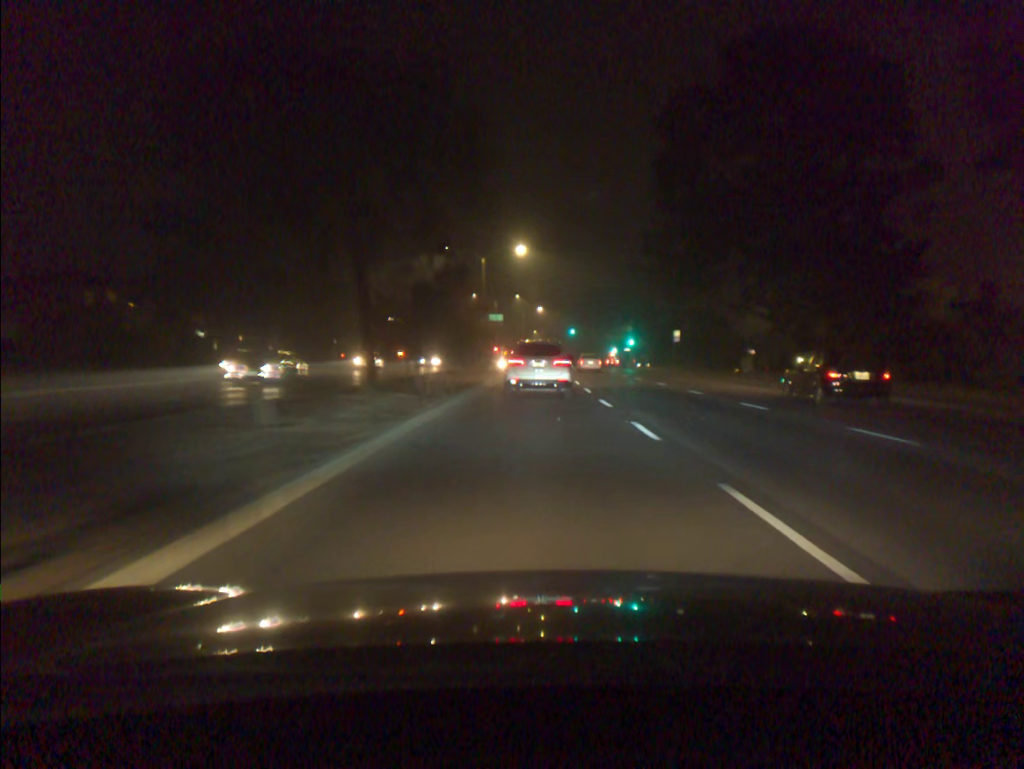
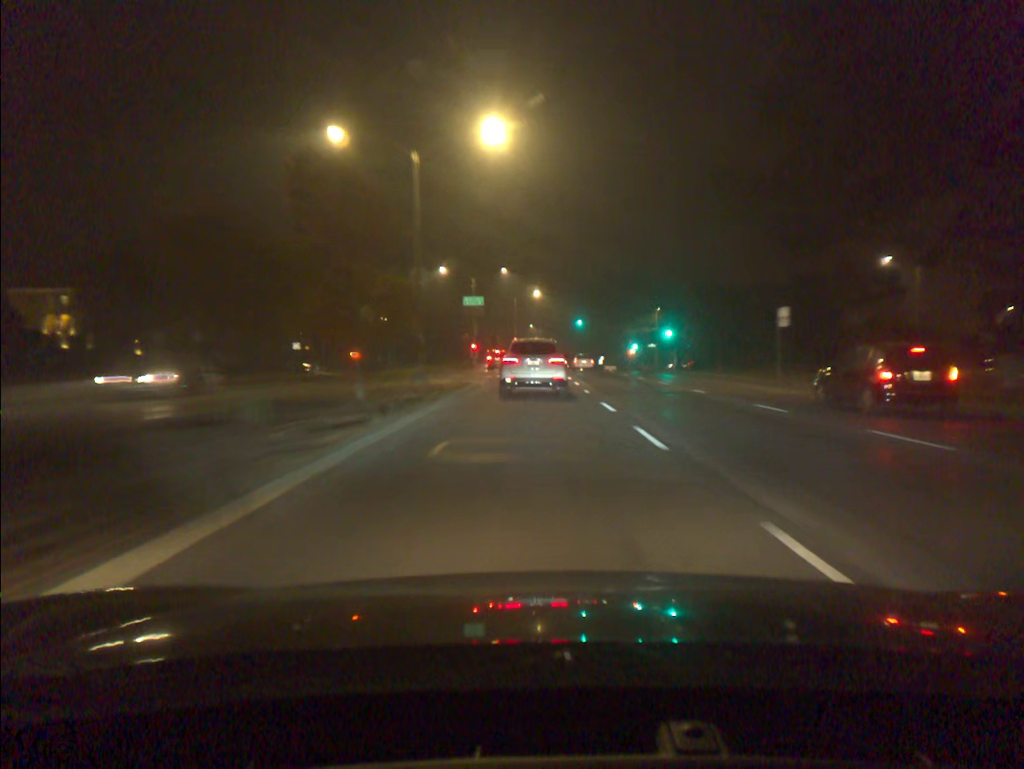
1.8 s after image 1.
(+0.1, +30.7) m; 0°
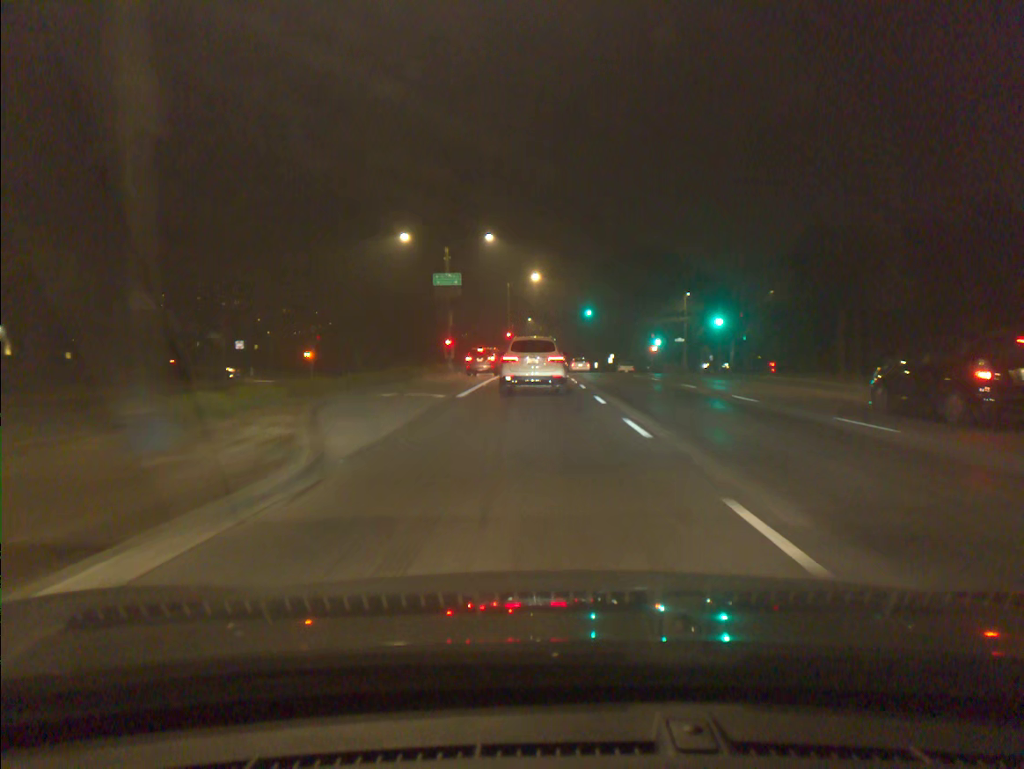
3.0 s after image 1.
(0.0, +20.0) m; 0°
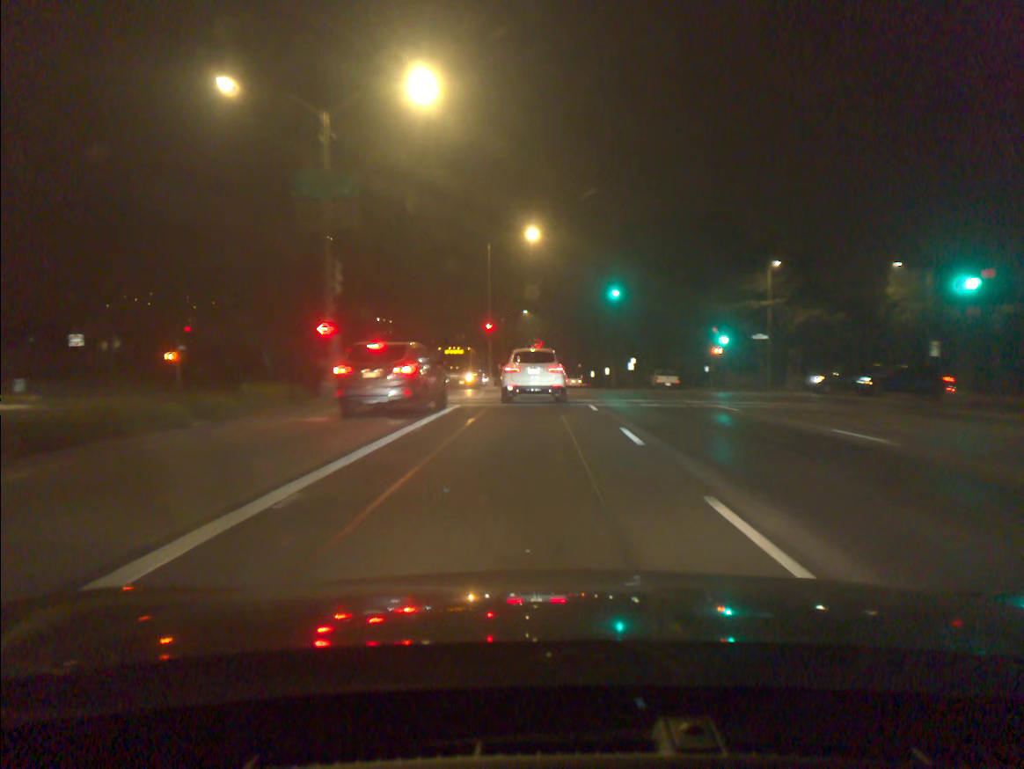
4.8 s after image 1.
(0.0, +29.5) m; 0°
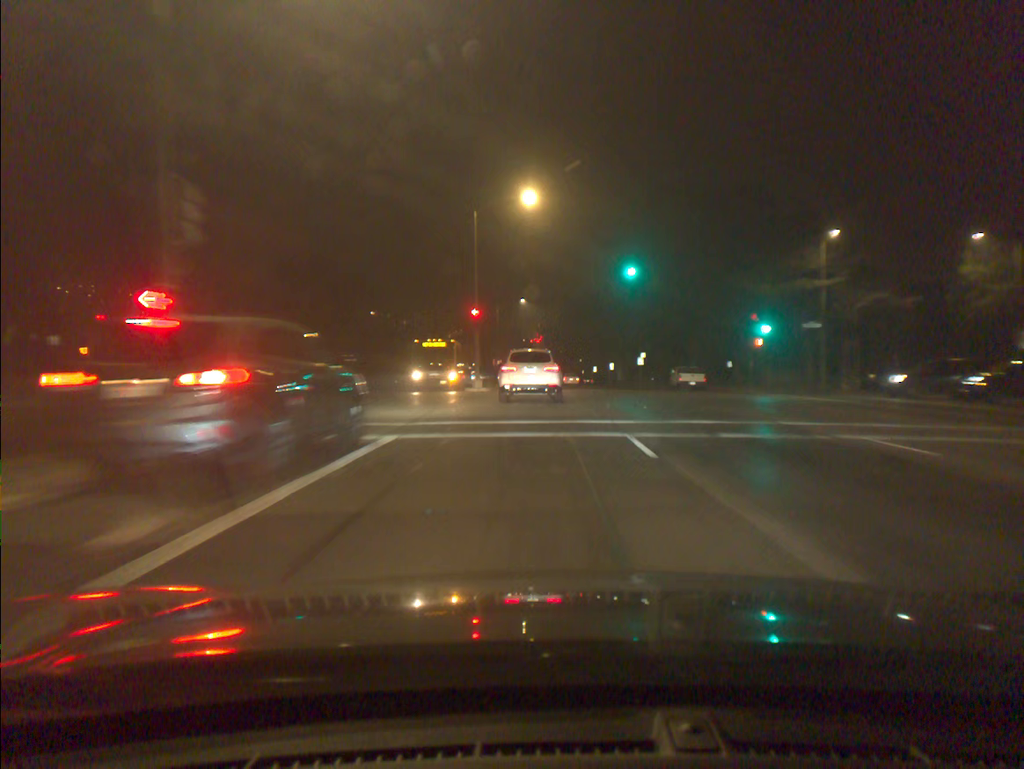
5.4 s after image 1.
(0.0, +9.8) m; 0°
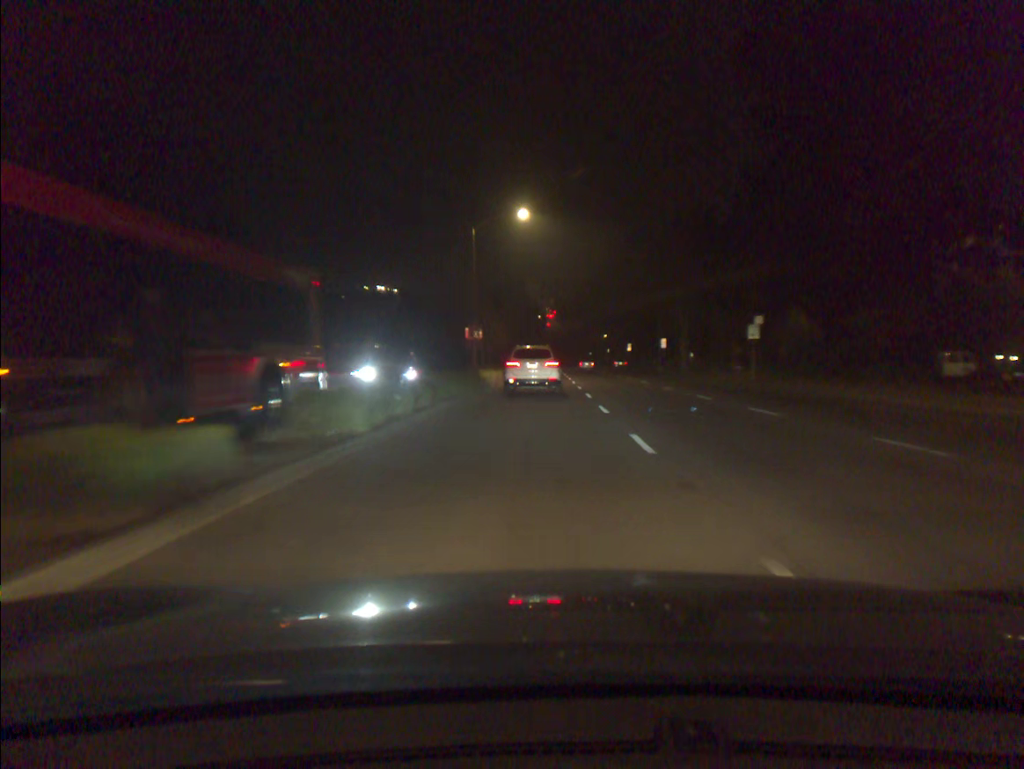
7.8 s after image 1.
(-0.2, +40.7) m; -1°
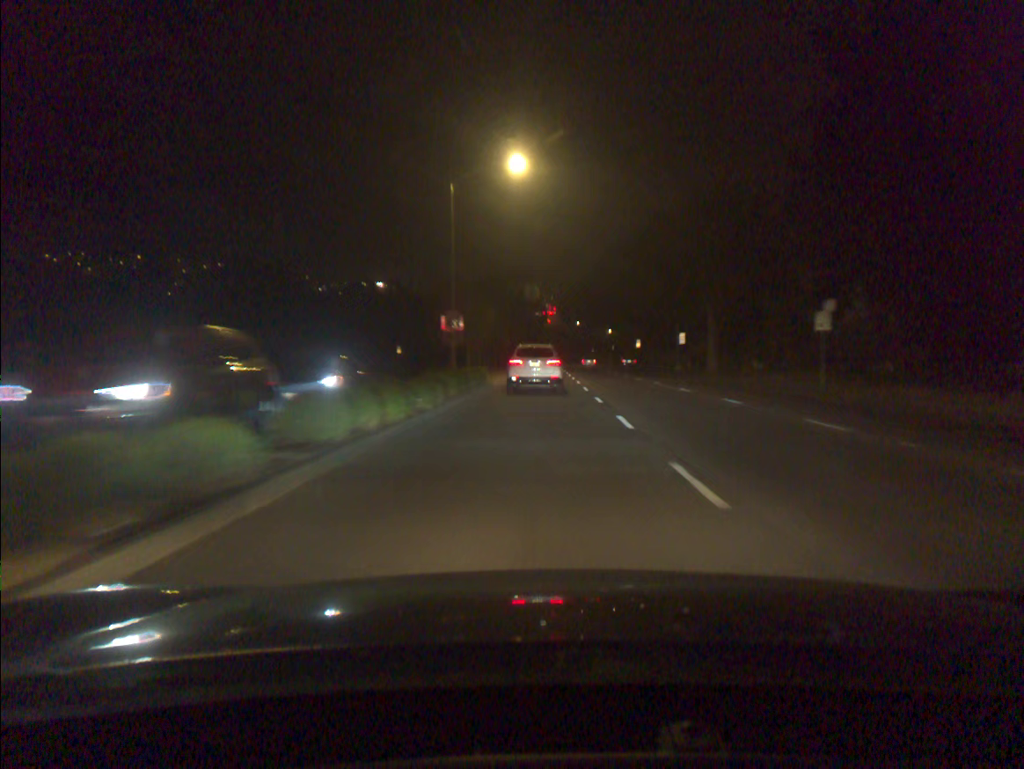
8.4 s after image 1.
(0.0, +10.7) m; 0°
